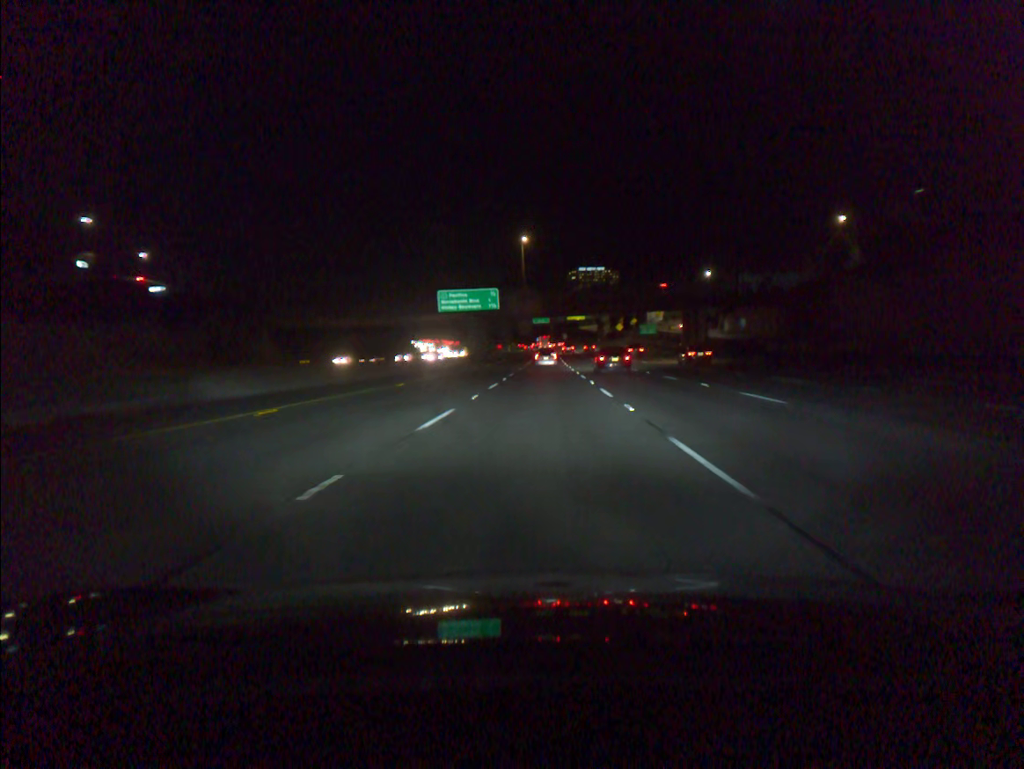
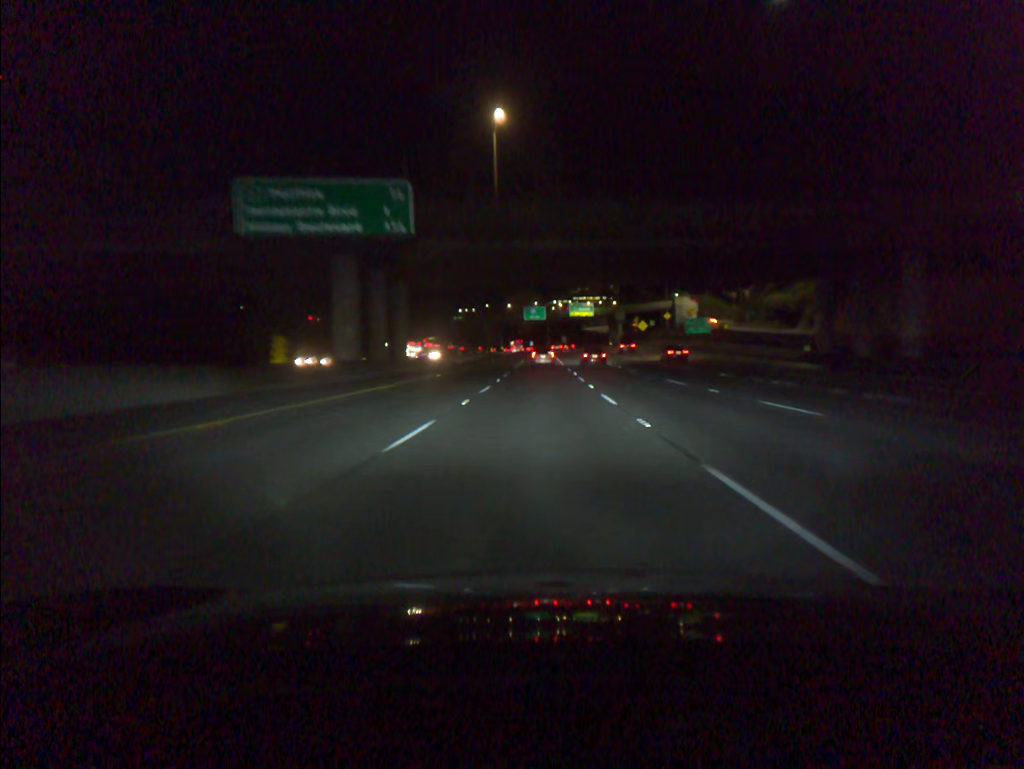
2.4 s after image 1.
(+0.5, +60.9) m; 0°
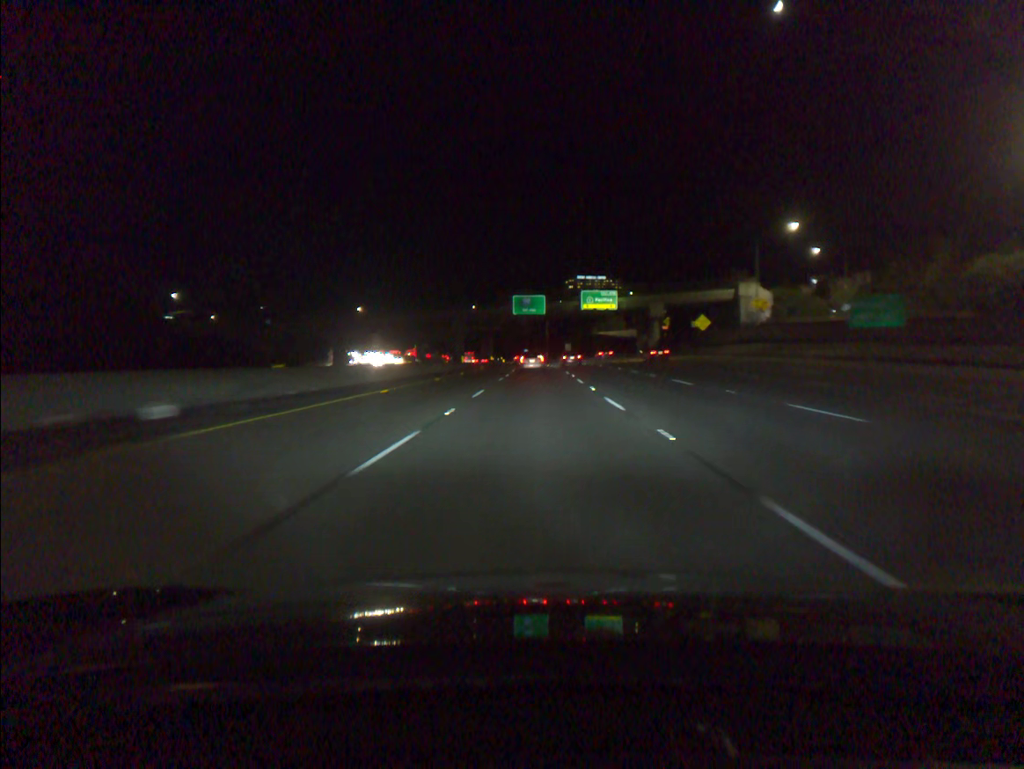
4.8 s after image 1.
(0.0, +60.5) m; 0°
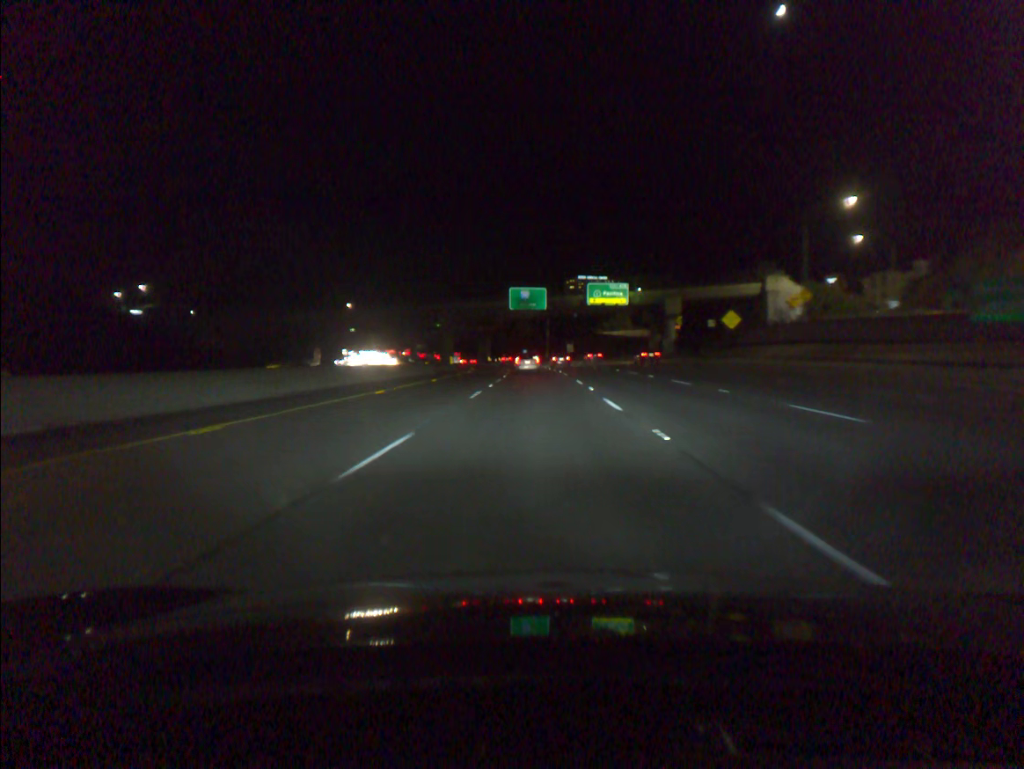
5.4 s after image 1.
(0.0, +14.9) m; 0°
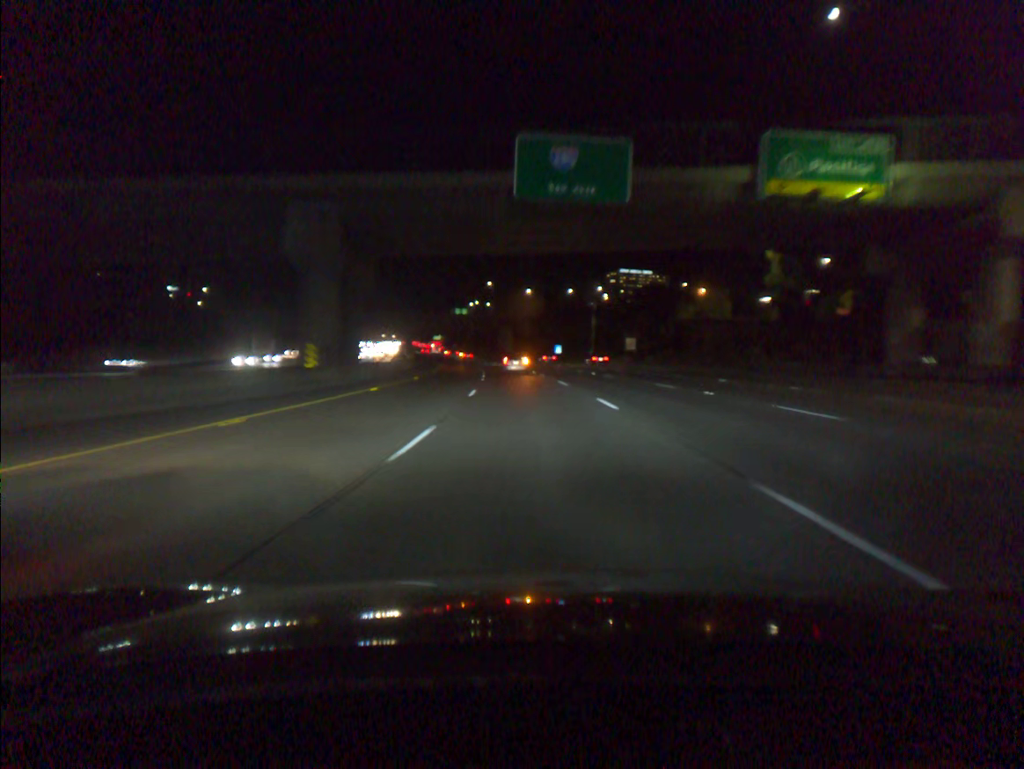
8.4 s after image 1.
(-1.2, +71.8) m; -2°
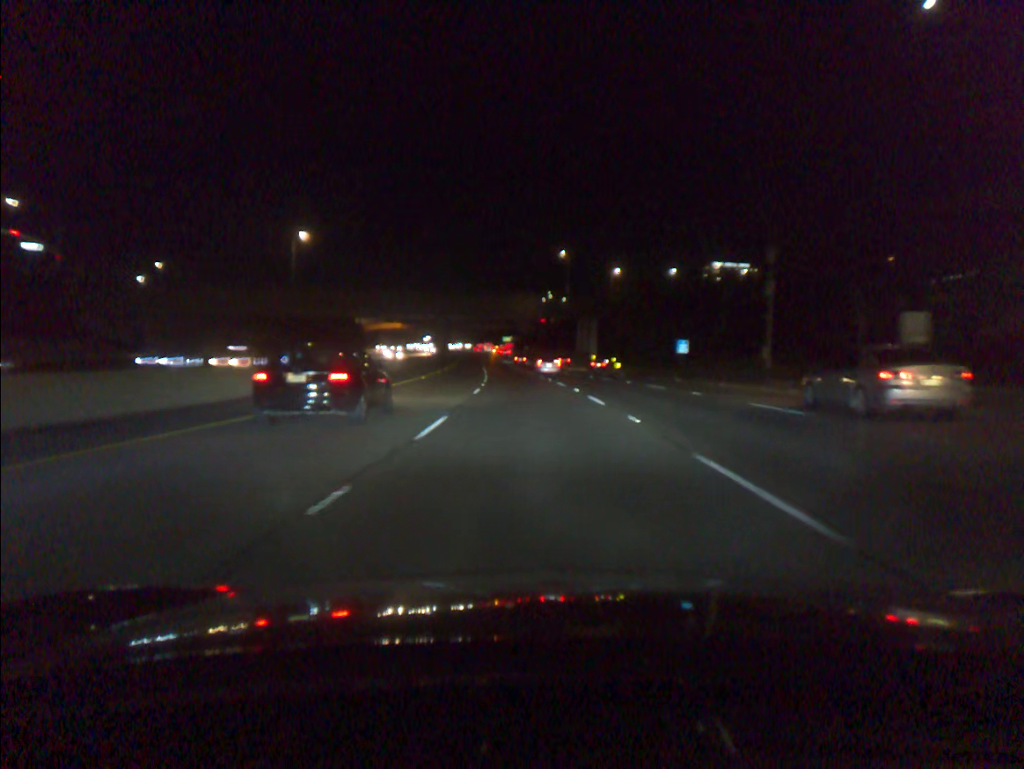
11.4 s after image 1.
(-3.5, +70.3) m; -6°
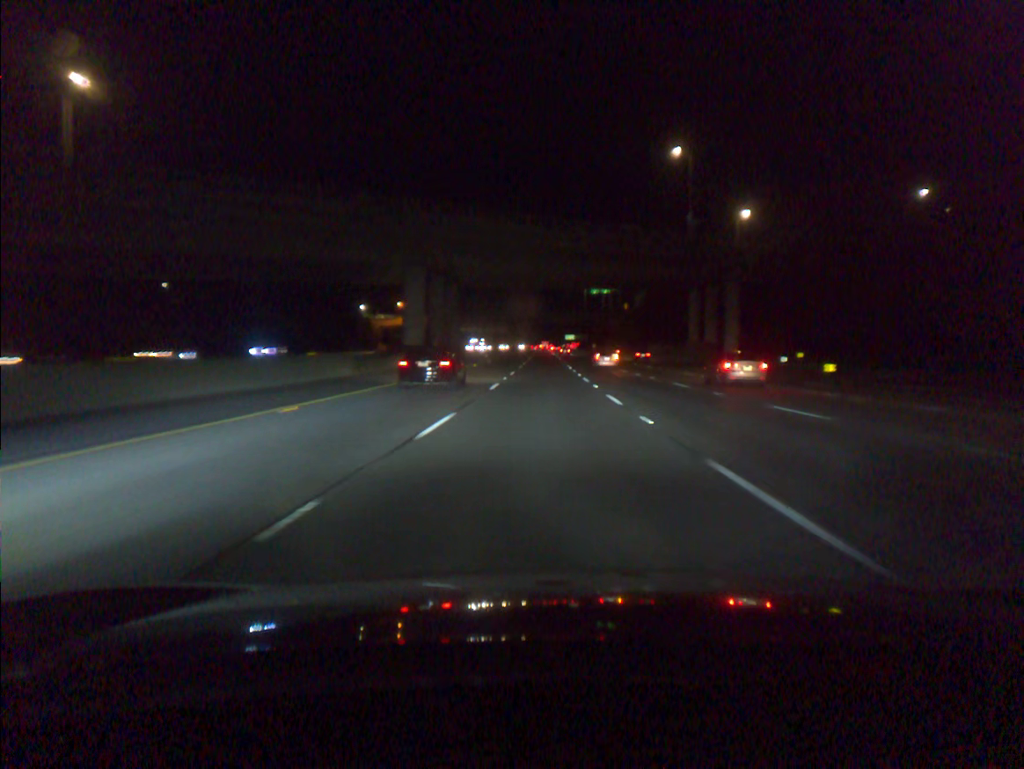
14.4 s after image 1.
(-3.2, +73.3) m; -5°
